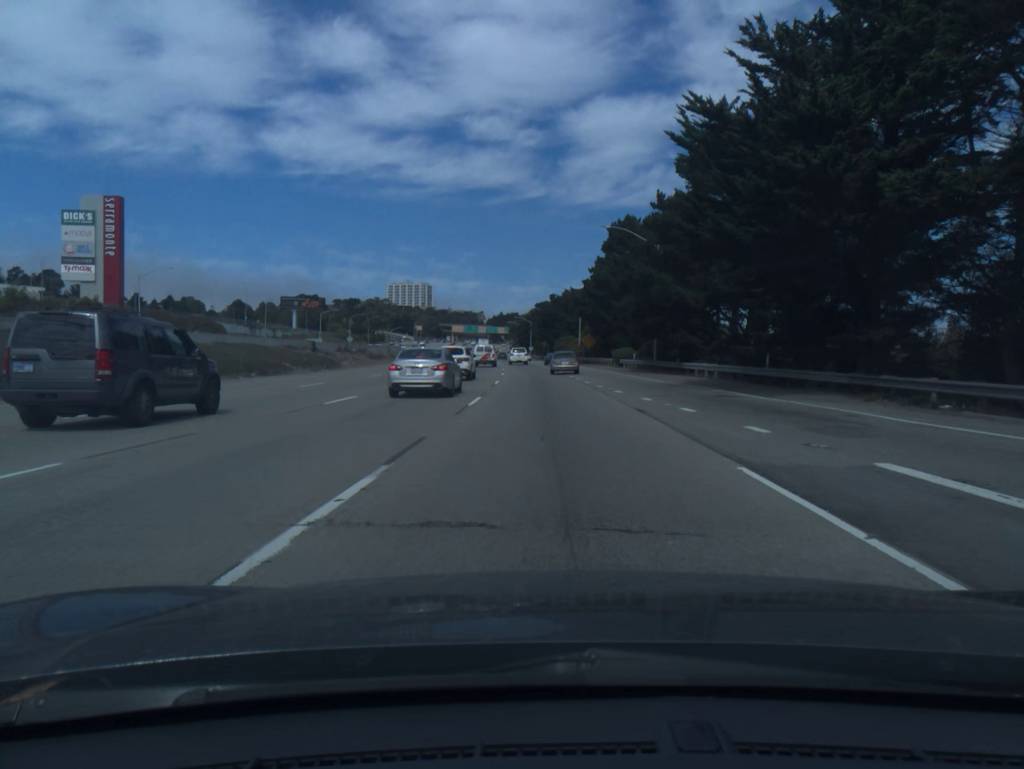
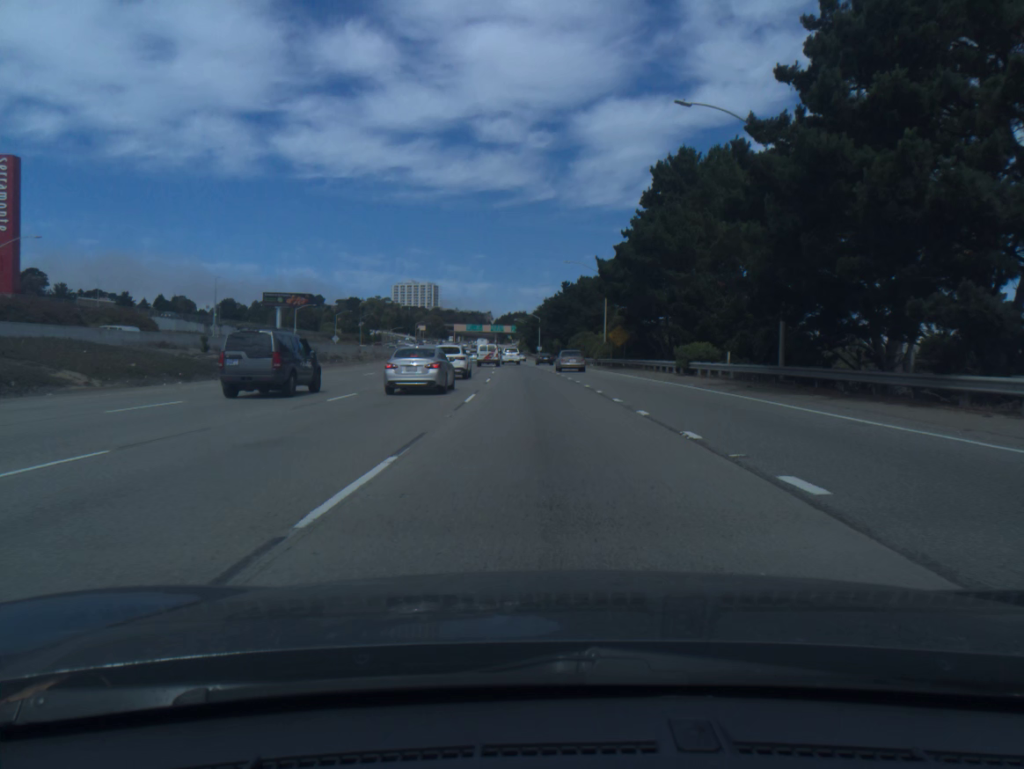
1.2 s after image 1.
(-0.2, +28.1) m; -1°
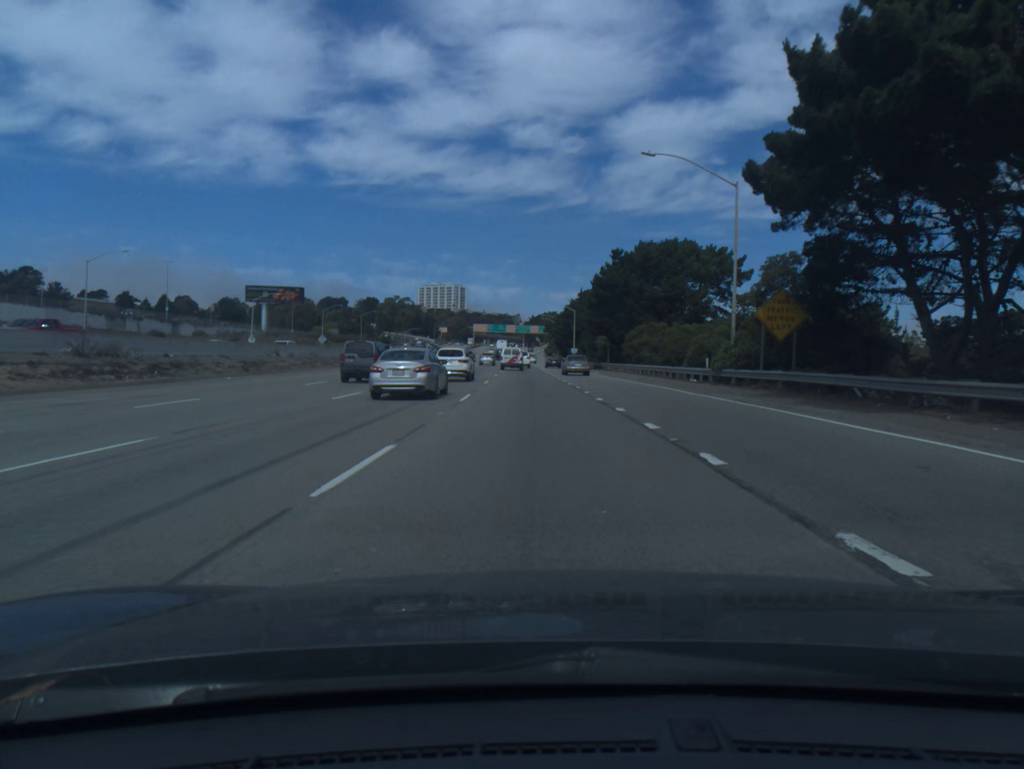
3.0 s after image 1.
(-0.8, +42.6) m; -2°
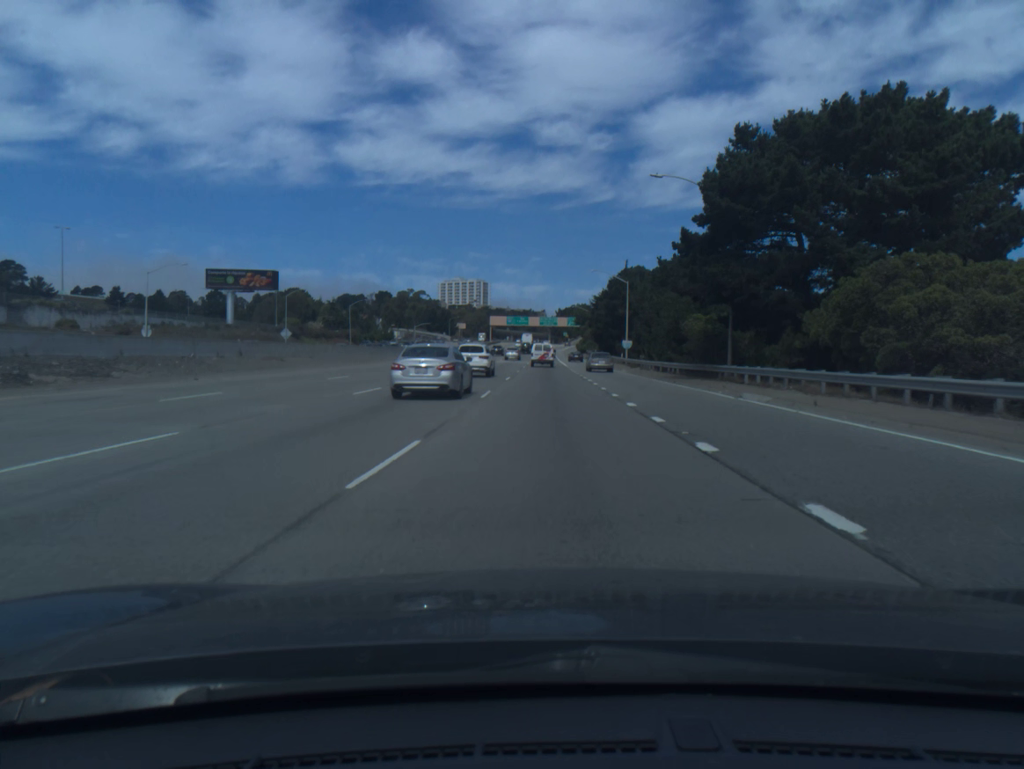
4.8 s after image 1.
(-0.9, +43.7) m; -2°
